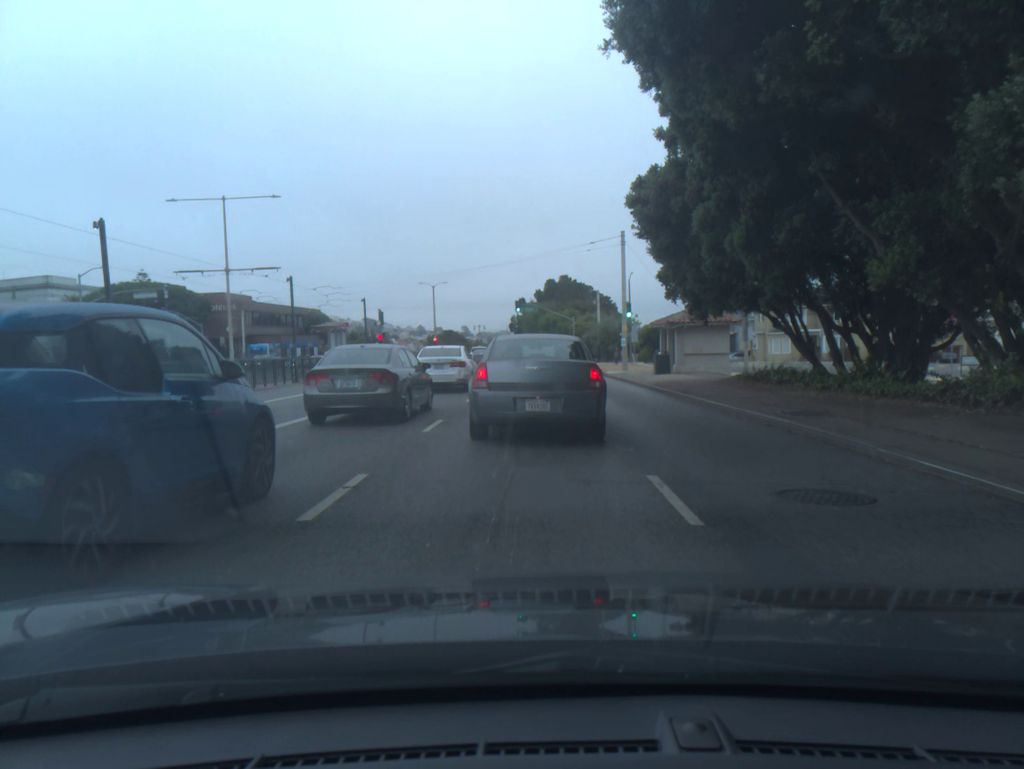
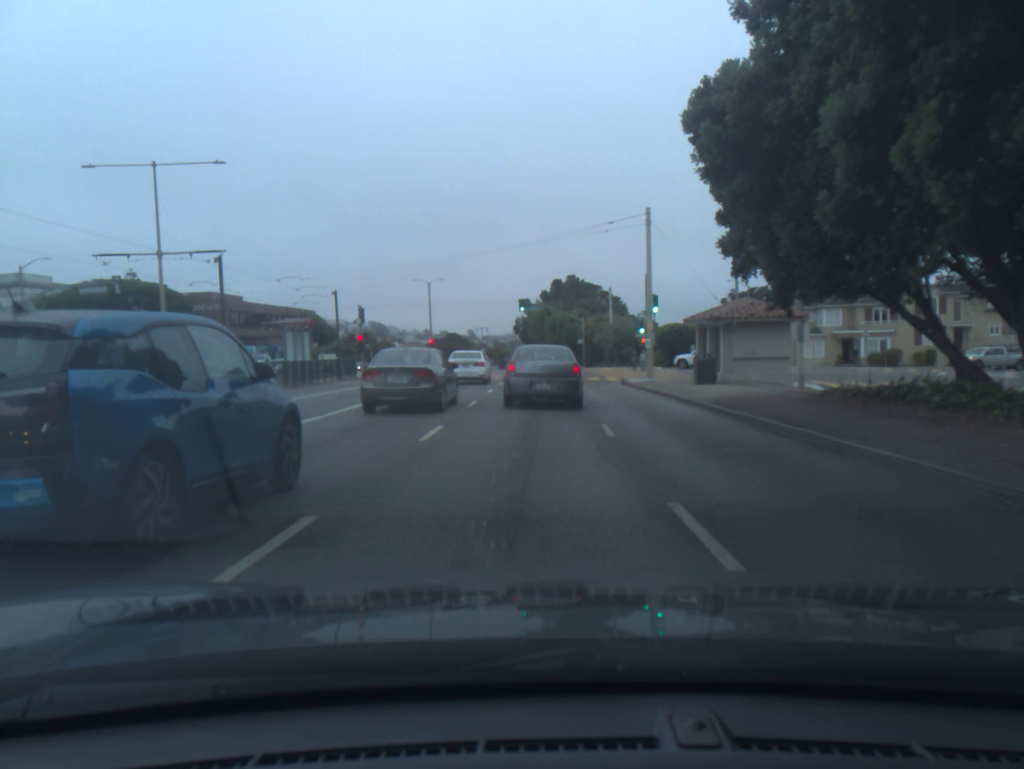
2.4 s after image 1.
(0.0, +8.3) m; 0°
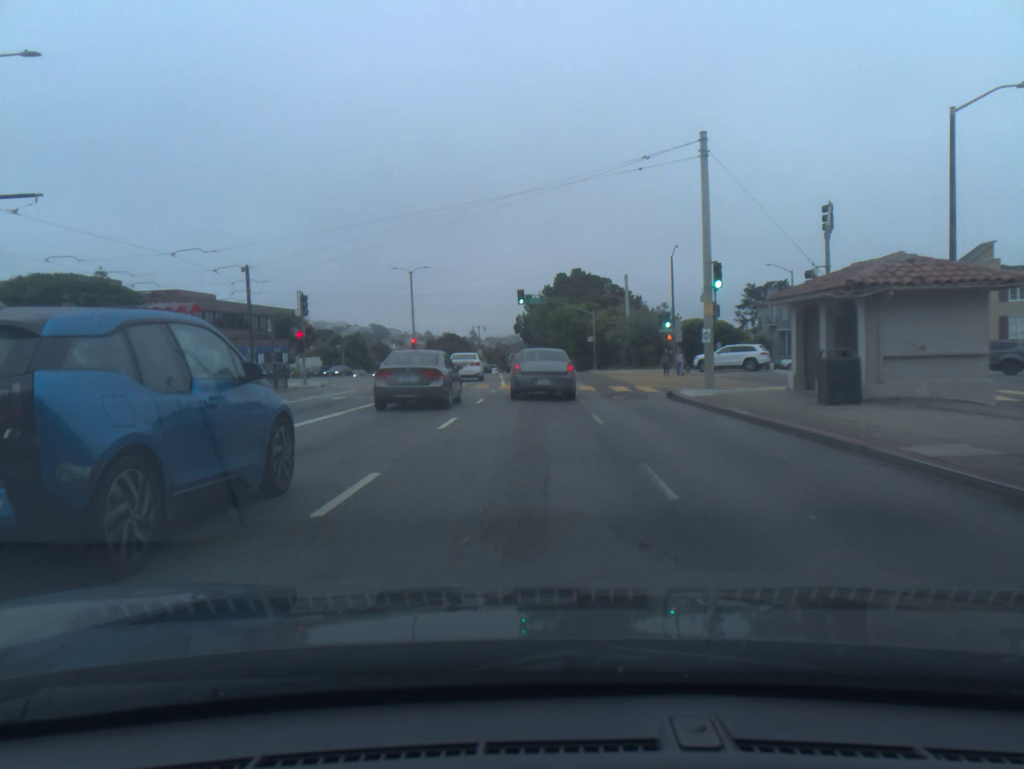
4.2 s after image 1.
(0.0, +12.5) m; 0°
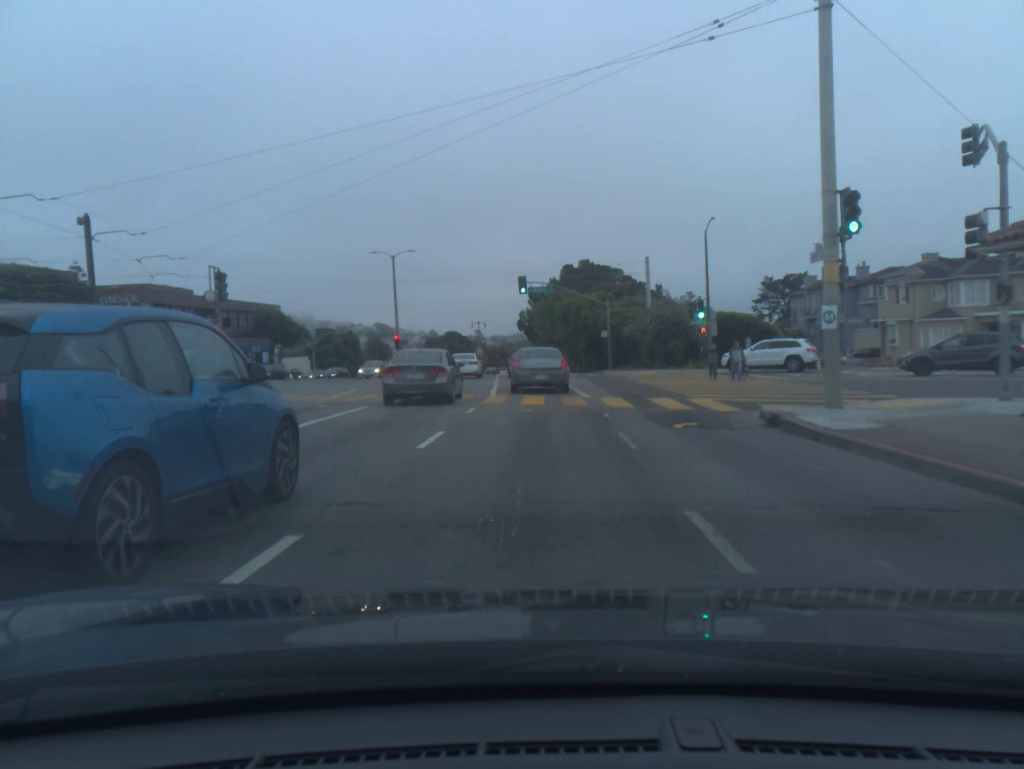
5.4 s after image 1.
(0.0, +10.2) m; 0°
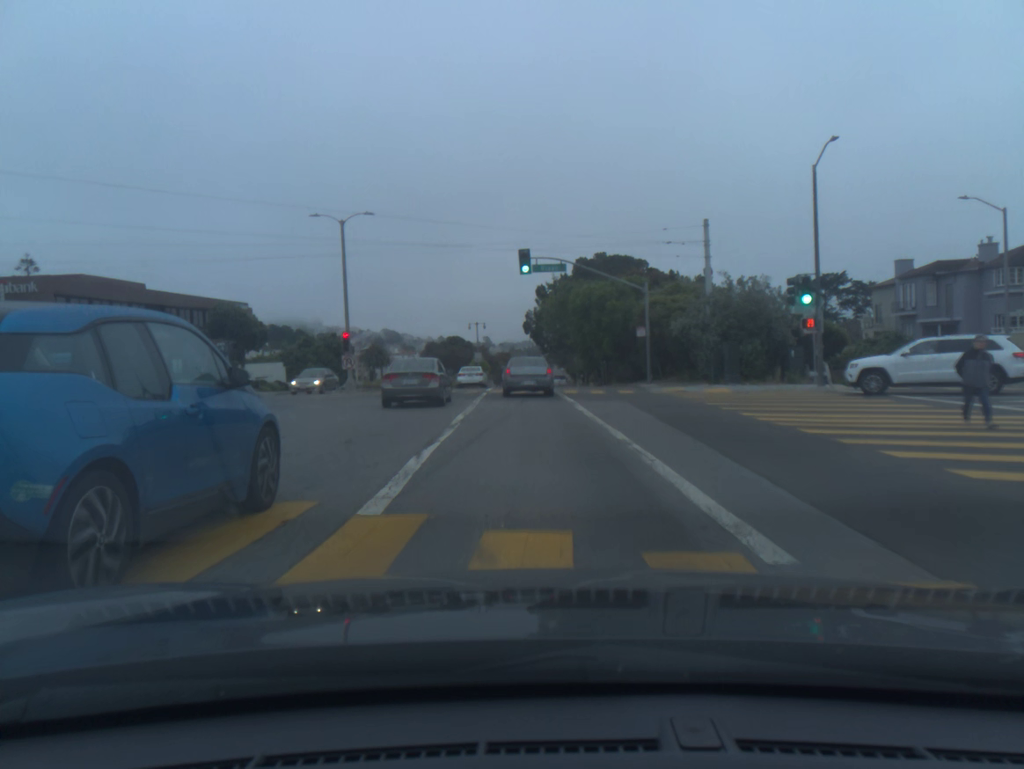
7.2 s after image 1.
(-0.1, +17.7) m; -1°
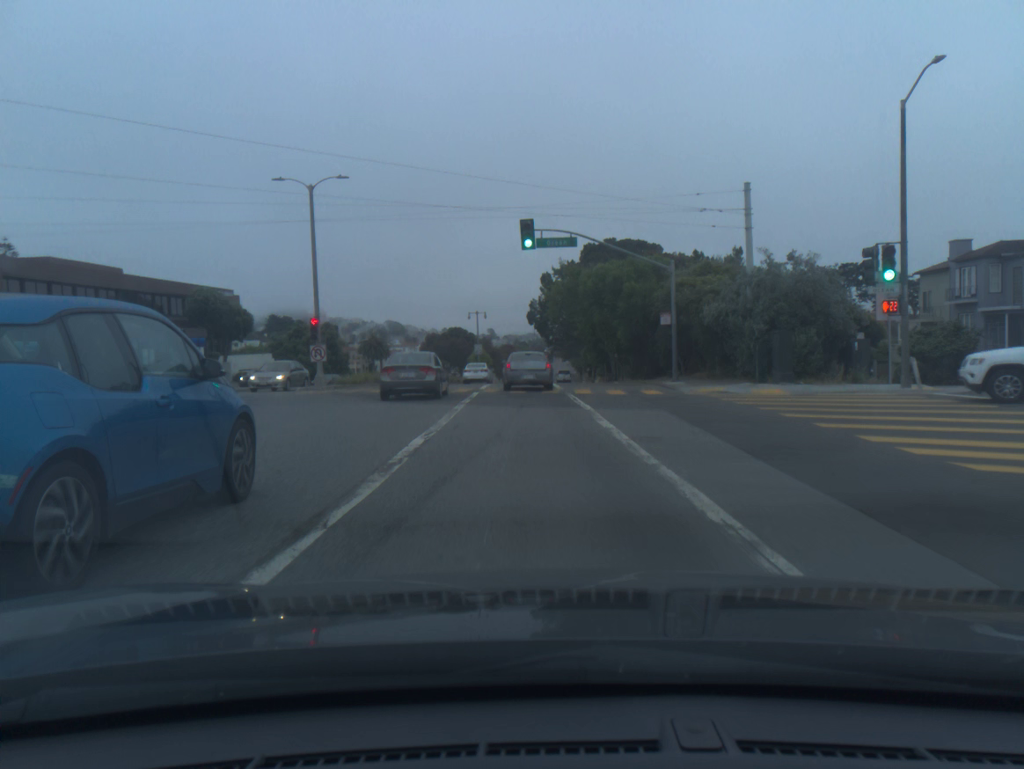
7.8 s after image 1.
(0.0, +6.4) m; 0°
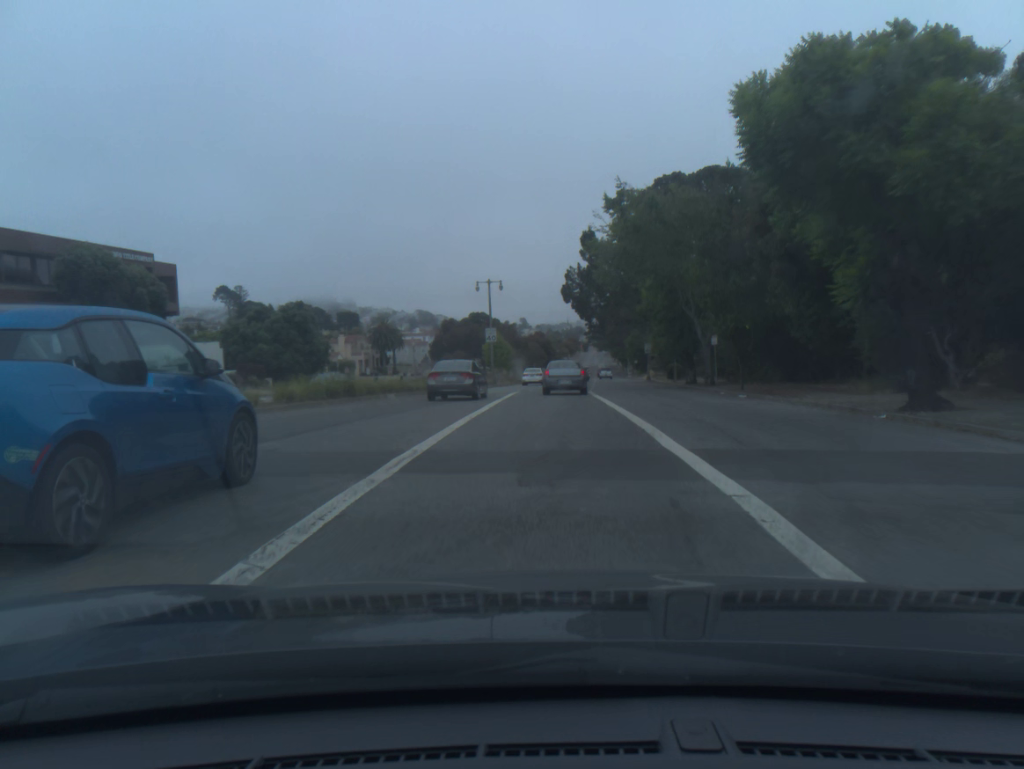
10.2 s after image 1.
(-0.6, +28.2) m; -2°
